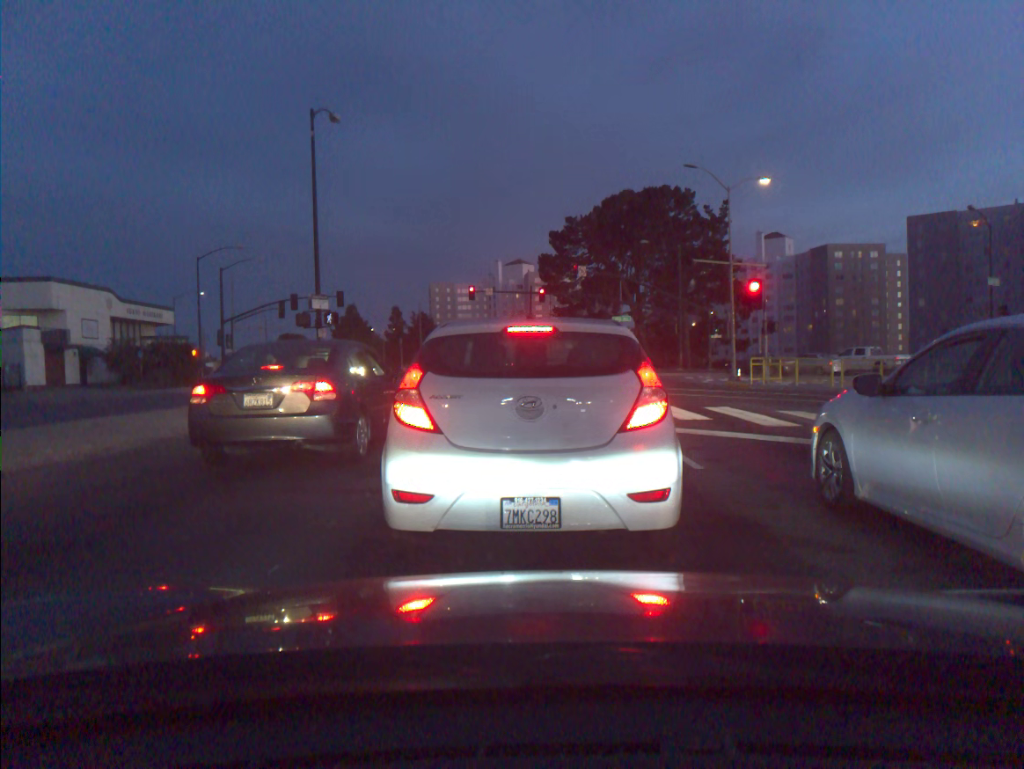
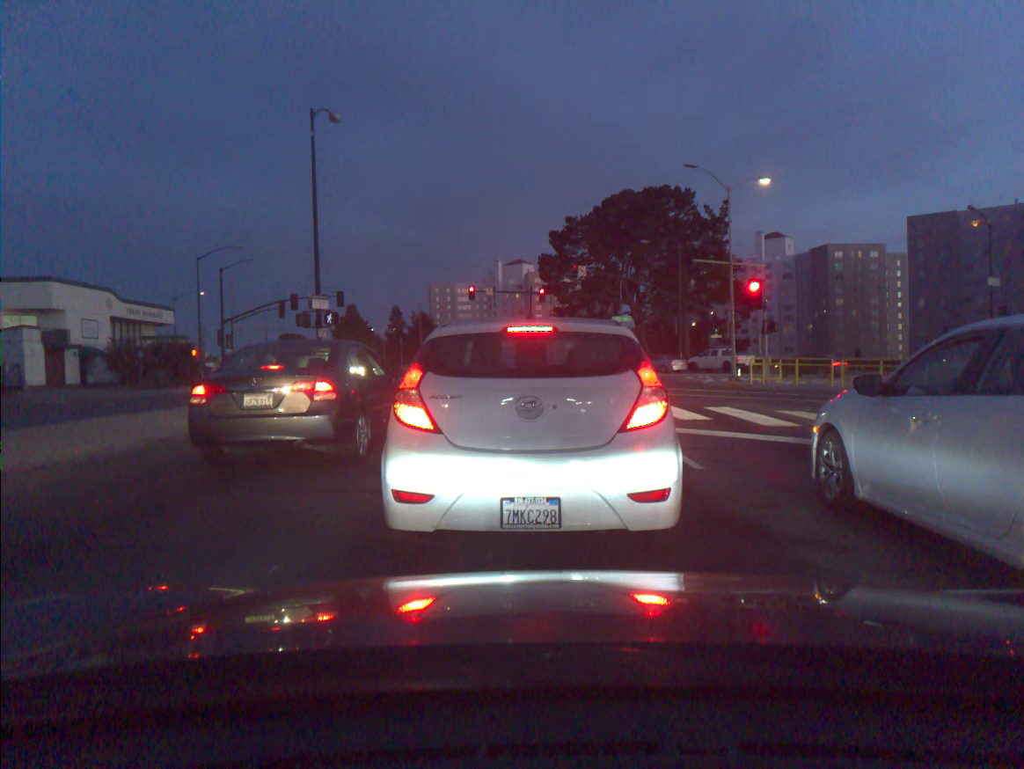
(0.0, 0.0) m; 0°
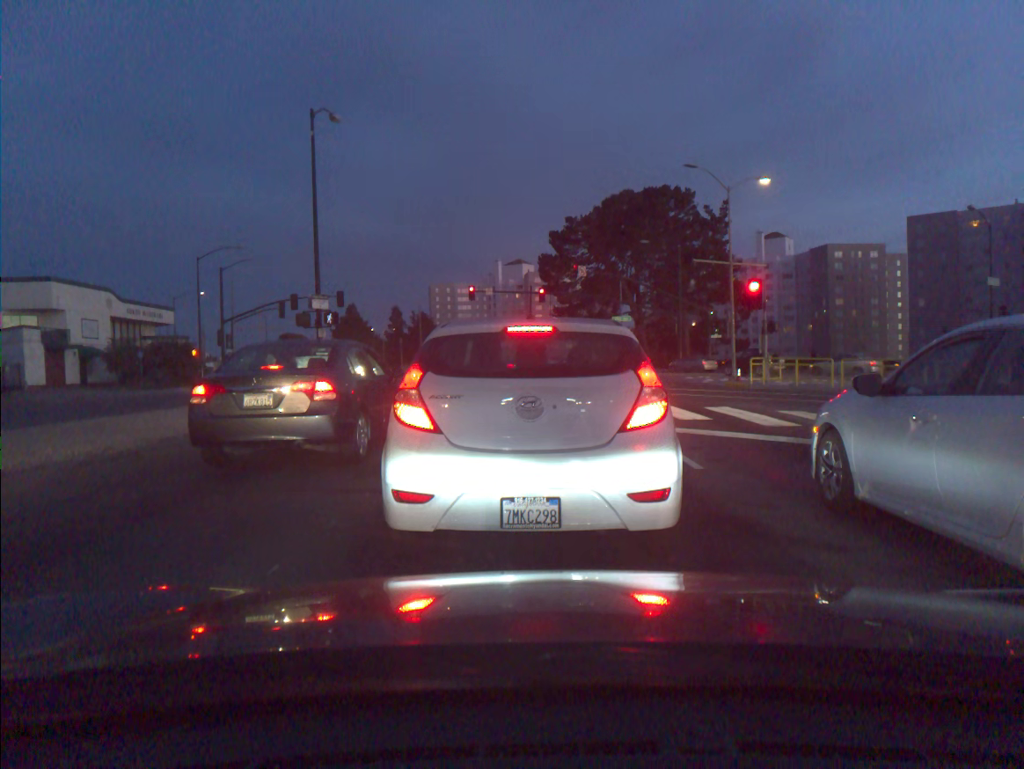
(0.0, 0.0) m; 0°
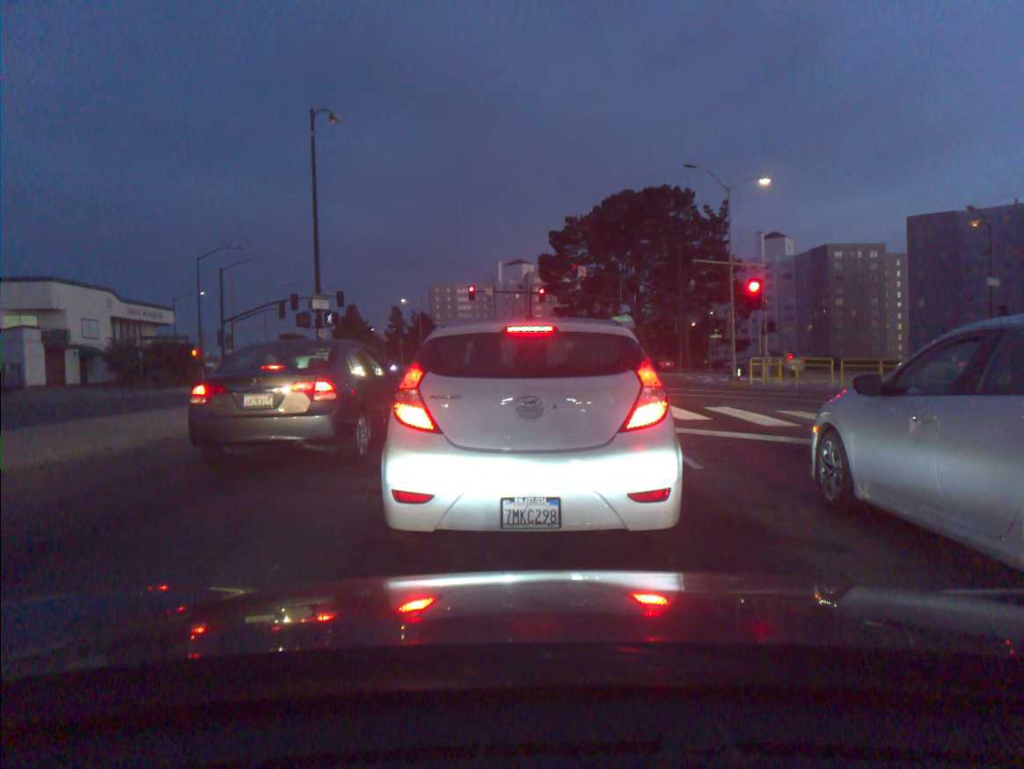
(0.0, 0.0) m; 0°
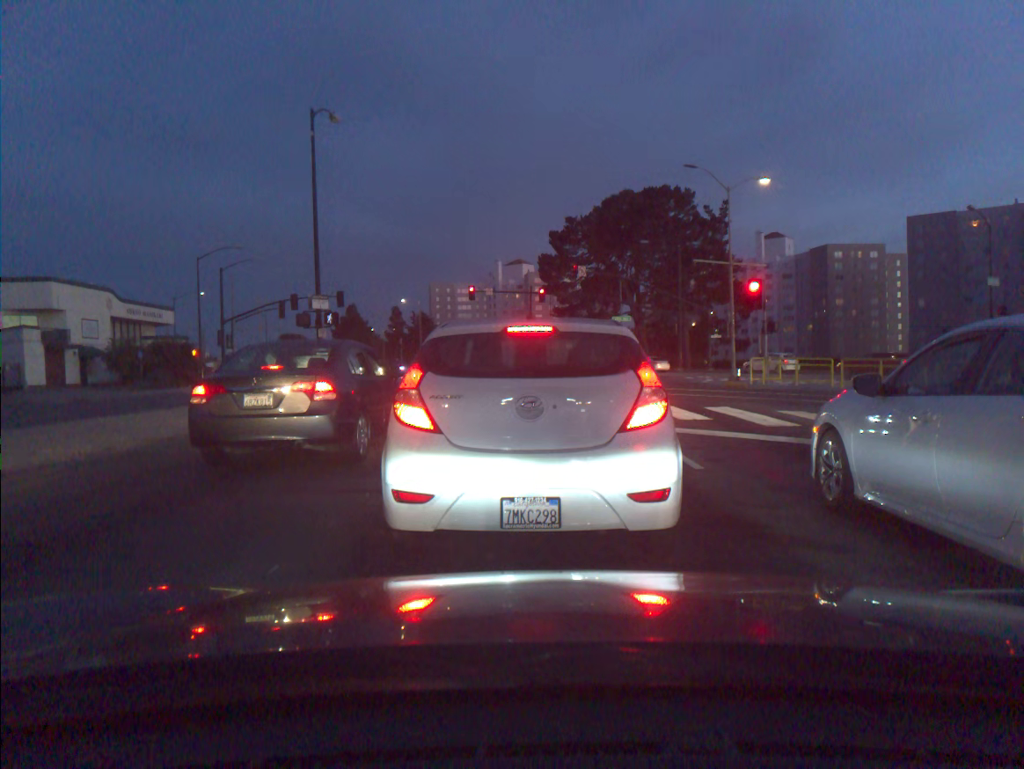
(0.0, 0.0) m; 0°
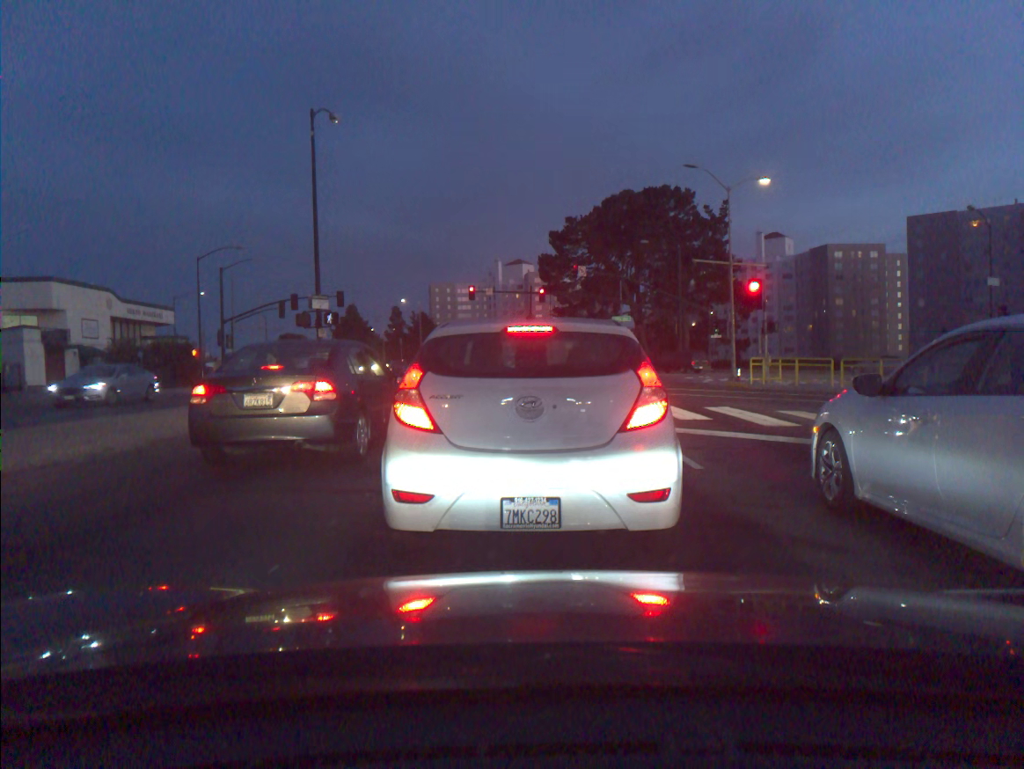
(0.0, 0.0) m; 0°
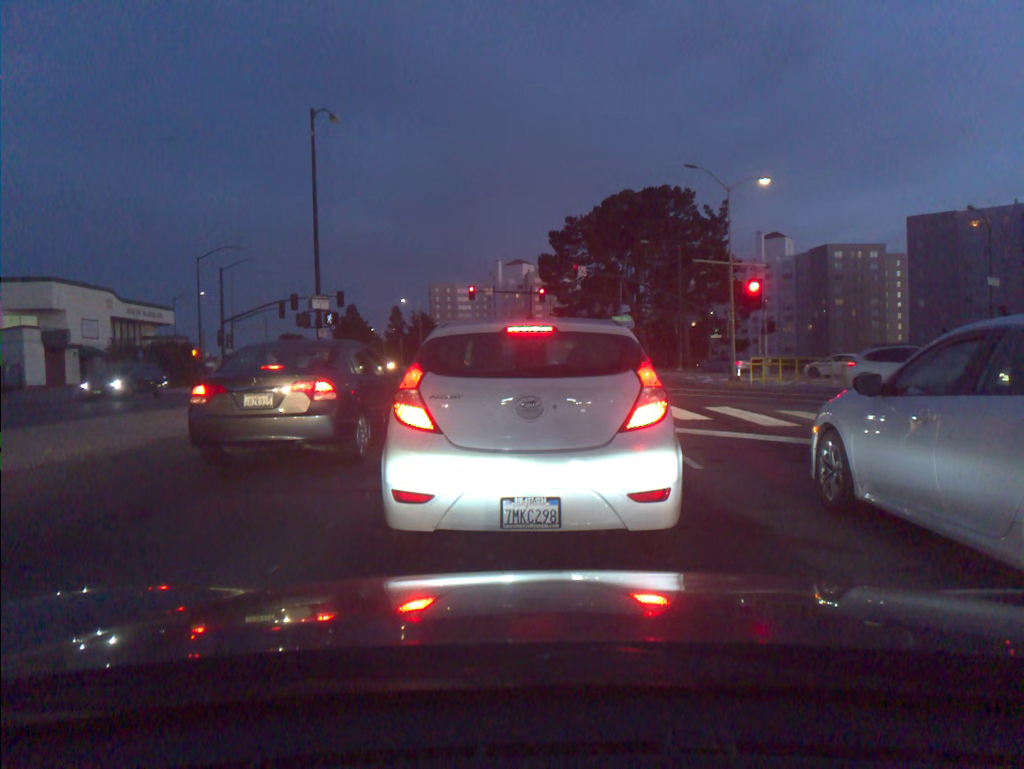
(0.0, 0.0) m; 0°
